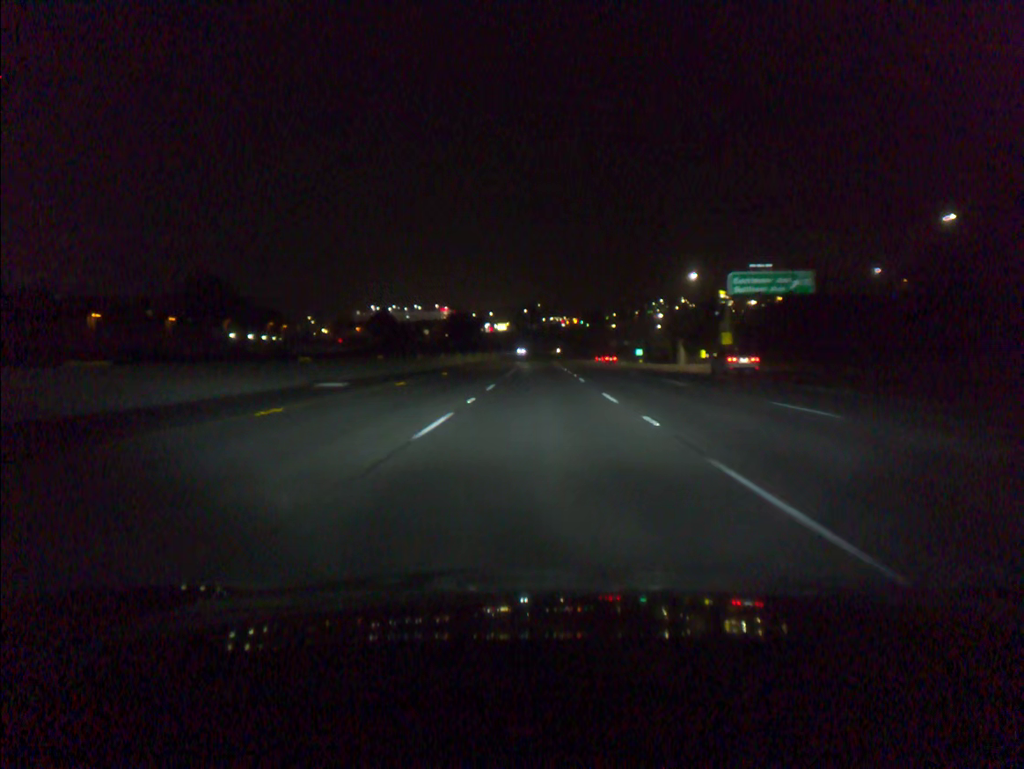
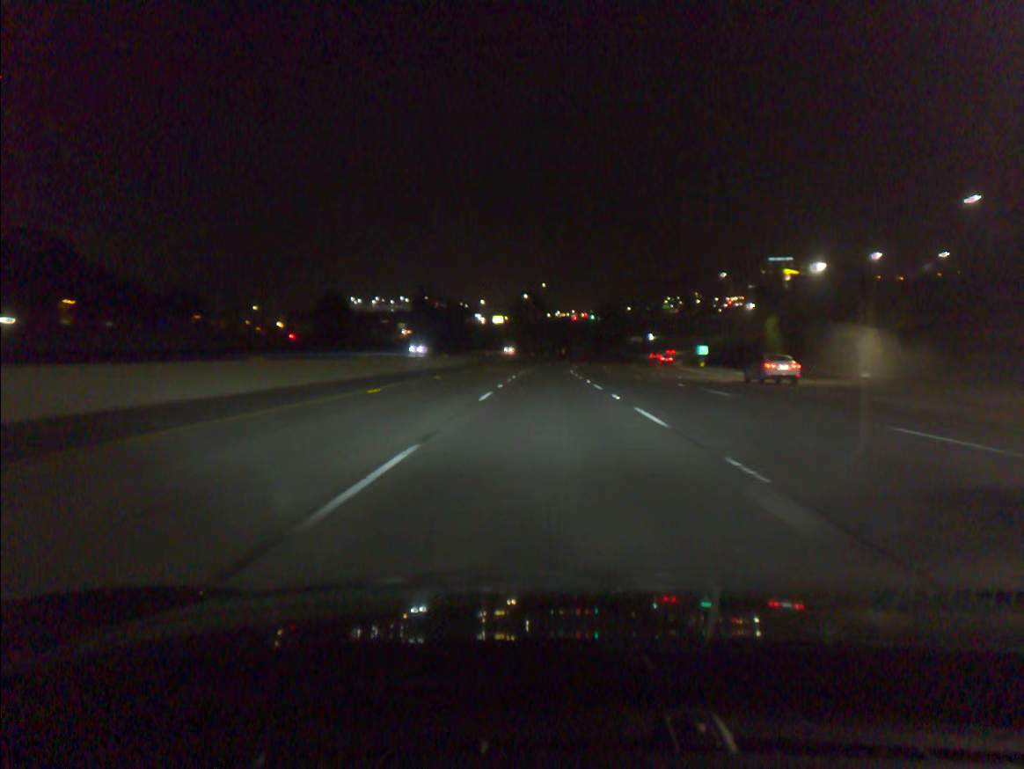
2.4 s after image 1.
(-0.4, +78.8) m; 0°
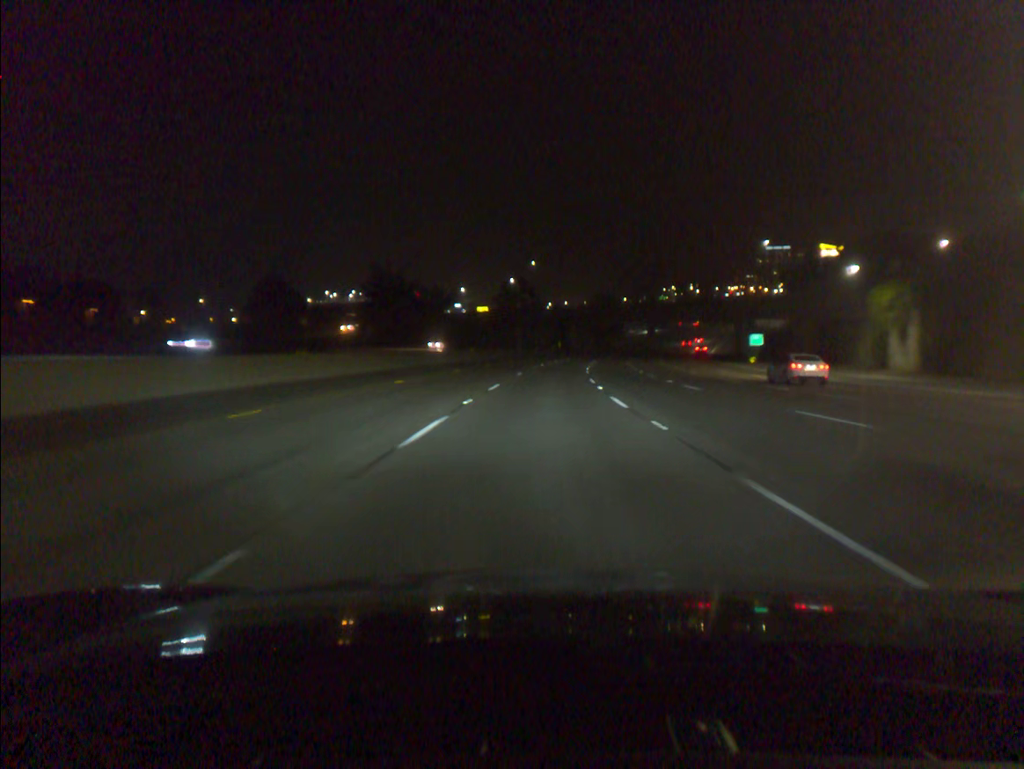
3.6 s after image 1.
(+0.2, +39.4) m; +1°
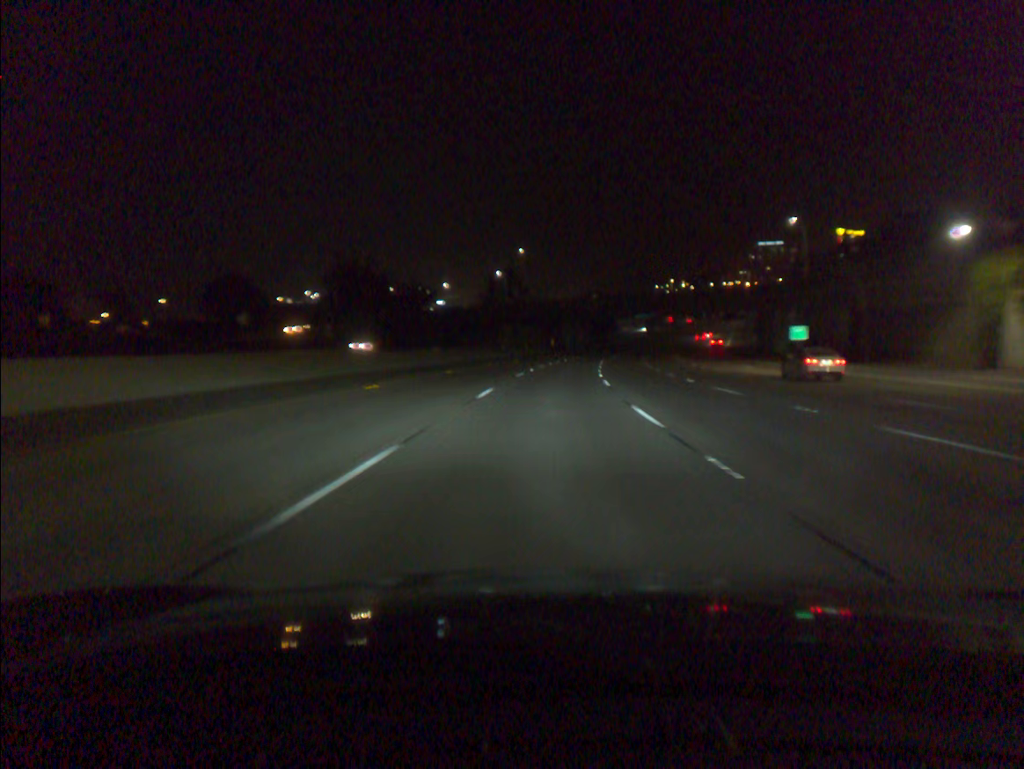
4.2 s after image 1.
(+0.1, +19.7) m; +1°
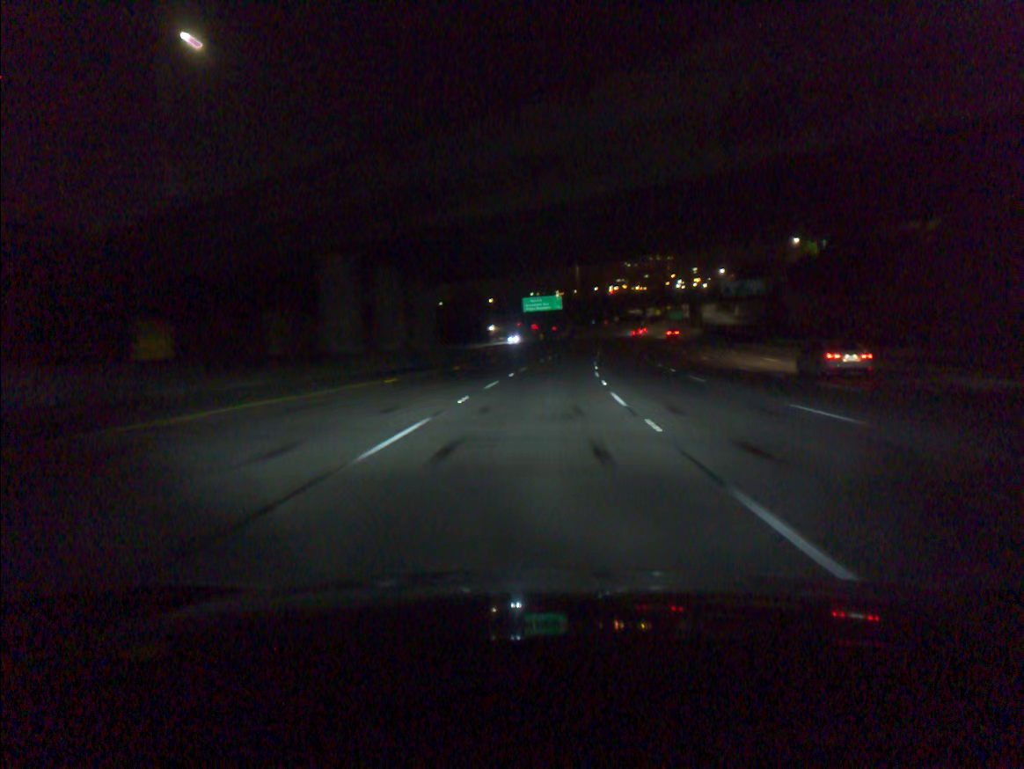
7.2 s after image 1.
(+7.5, +98.1) m; +9°
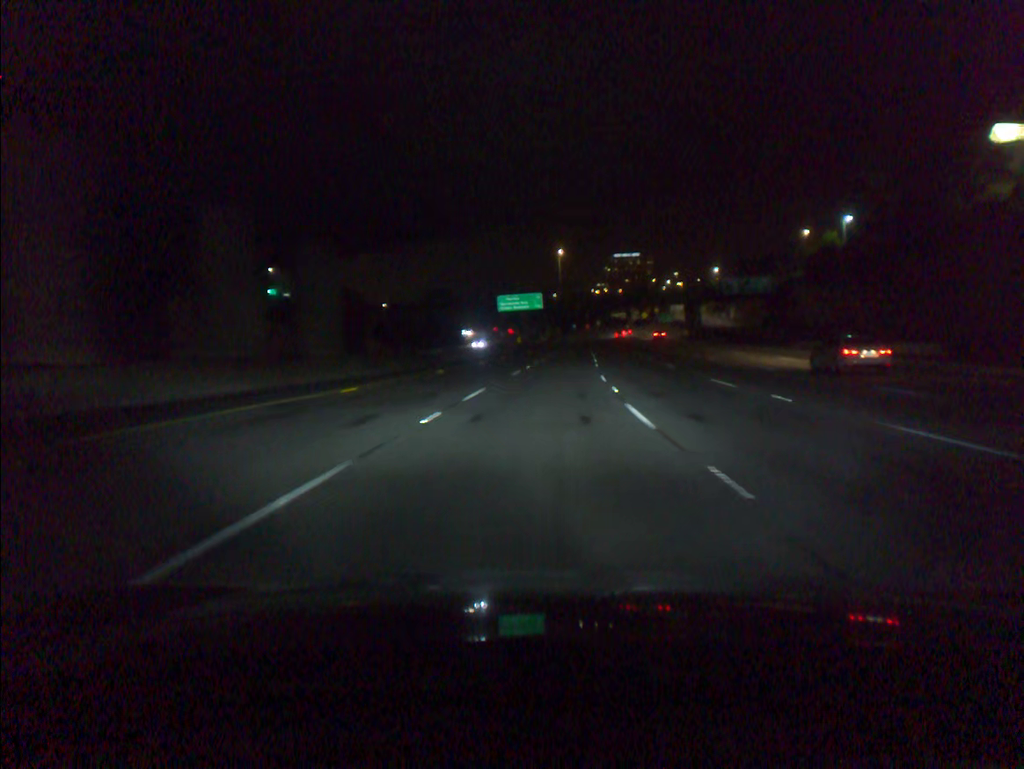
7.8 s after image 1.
(+0.2, +19.6) m; +1°
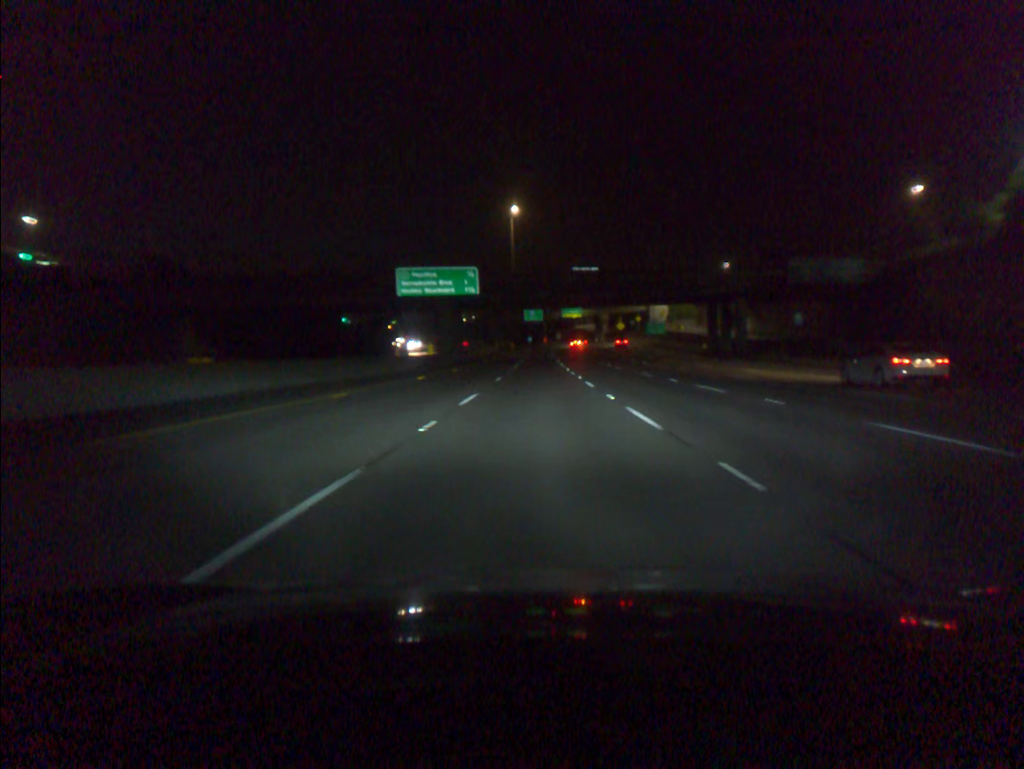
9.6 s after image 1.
(+2.0, +58.2) m; +3°
